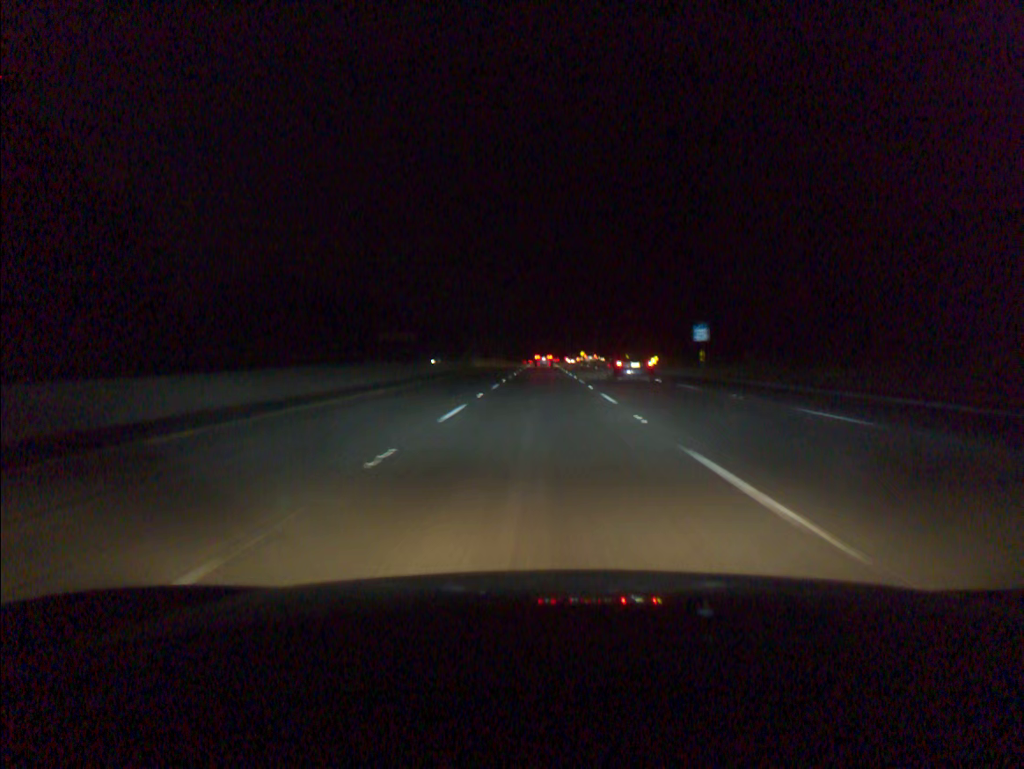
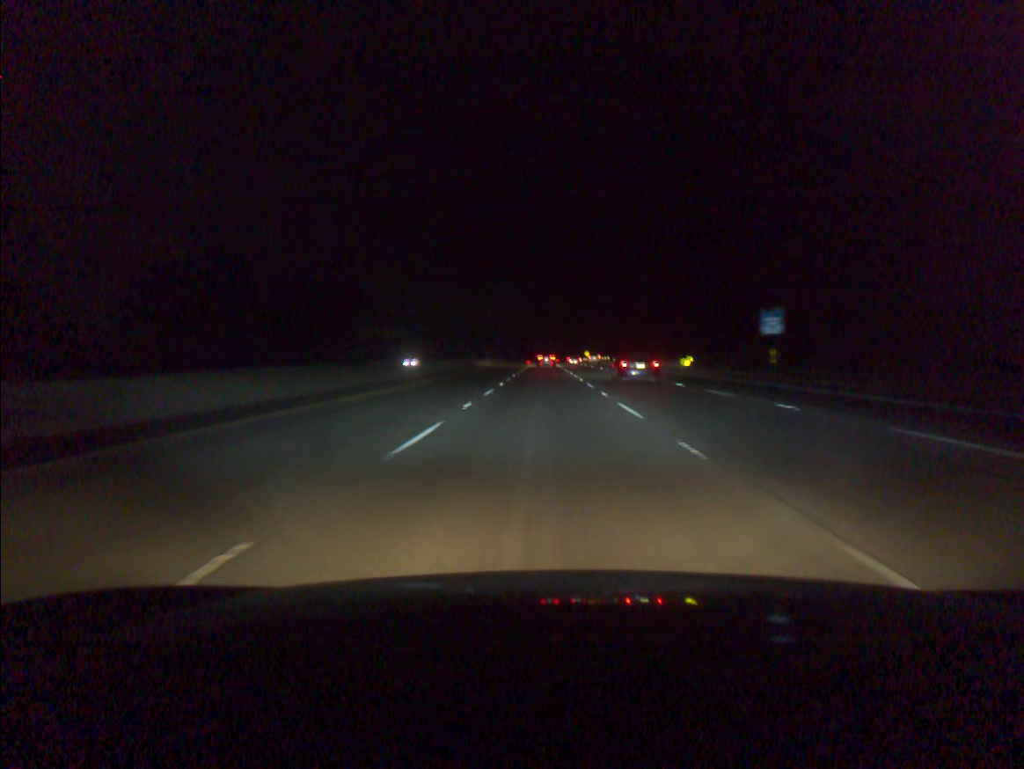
(0.0, +19.4) m; 0°
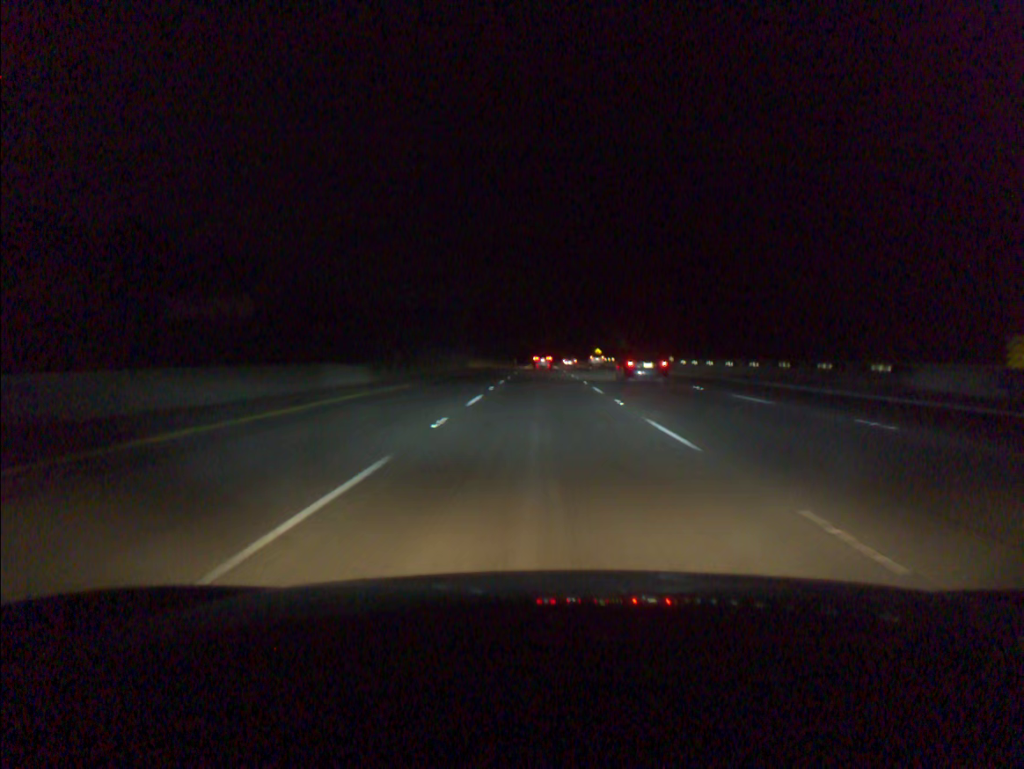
(0.0, +77.7) m; 0°
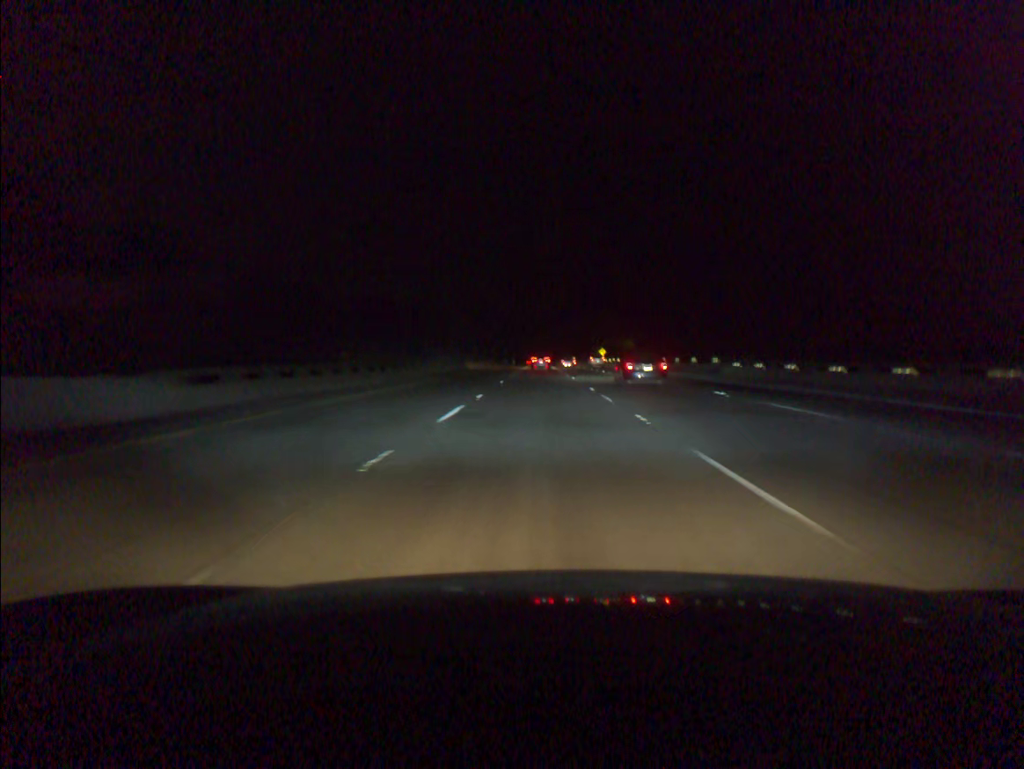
(0.0, +19.4) m; 0°
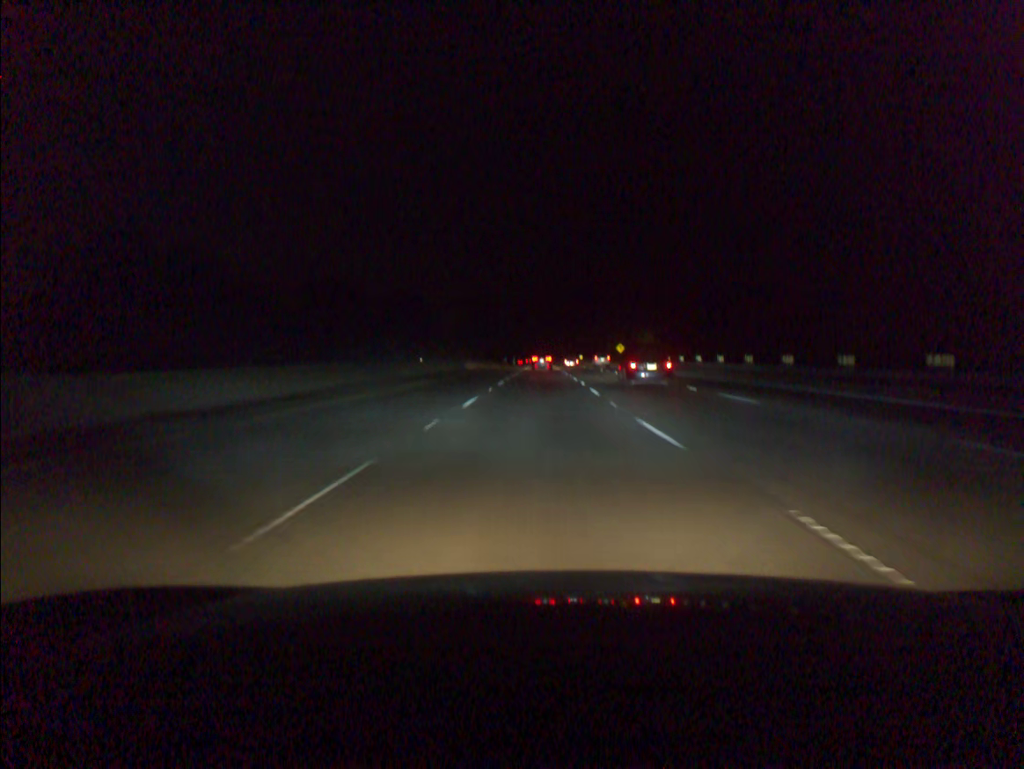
(0.0, +38.9) m; 0°
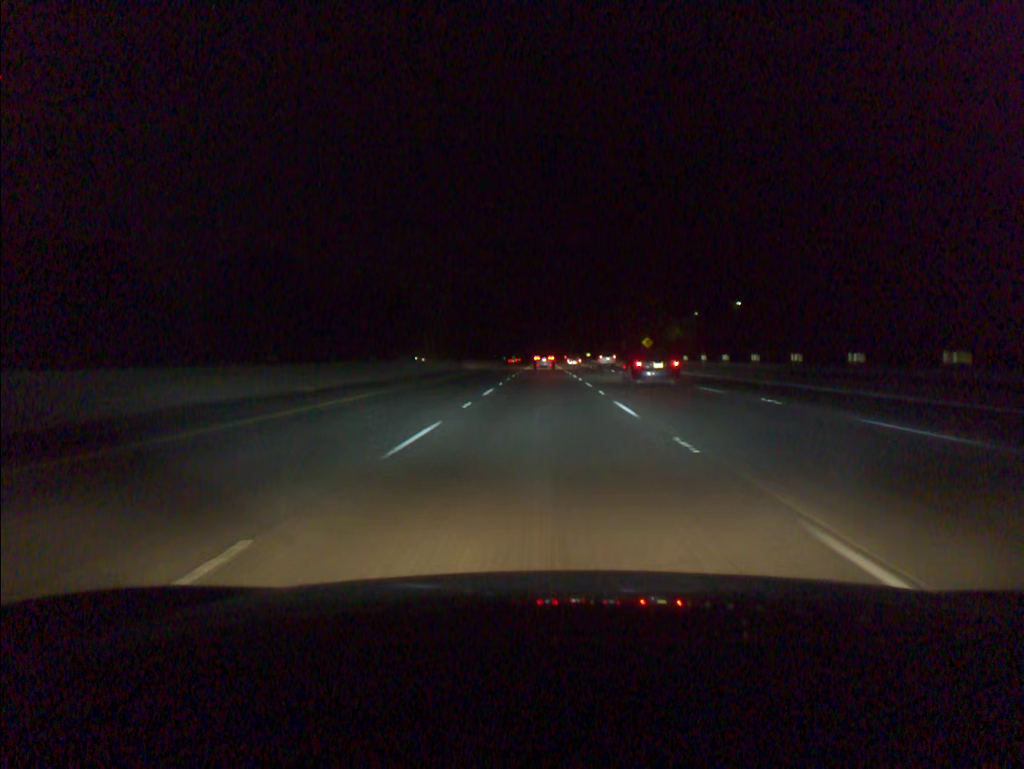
(-0.1, +38.6) m; 0°
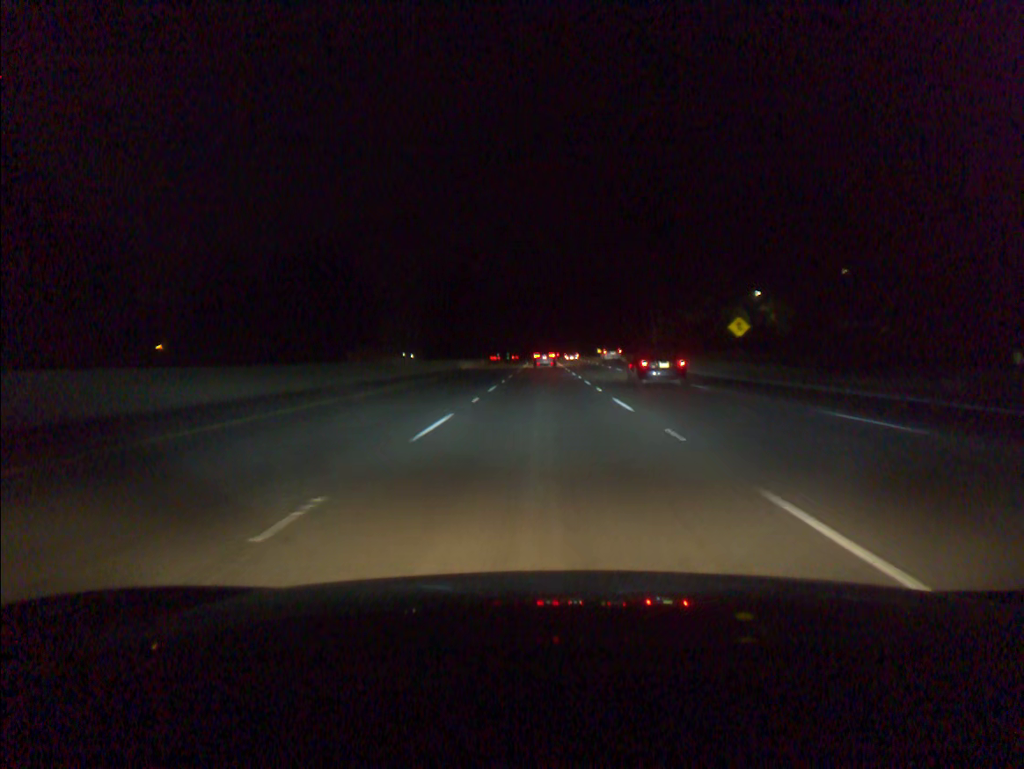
(0.0, +56.8) m; 0°
